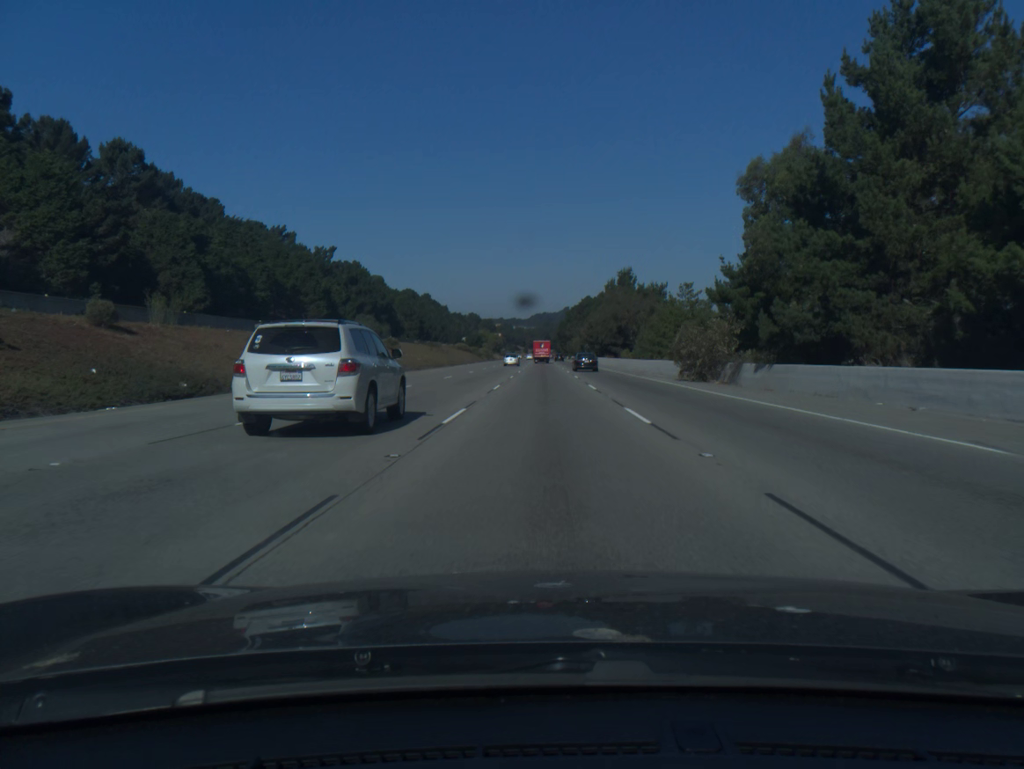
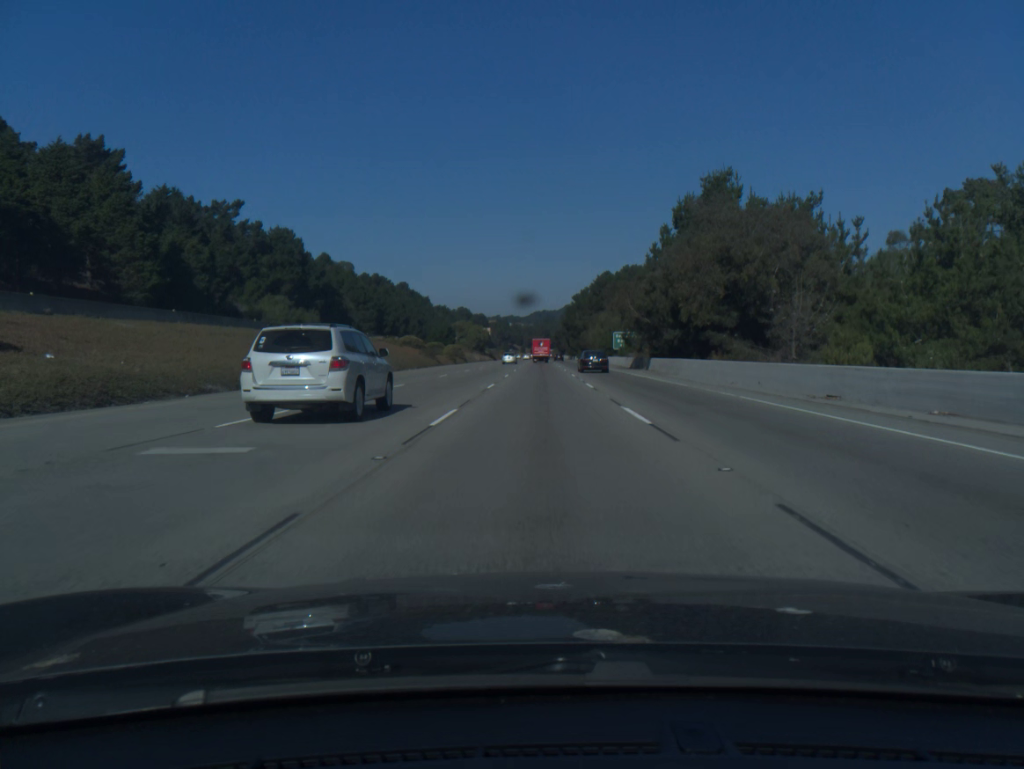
(+0.1, +73.7) m; 0°
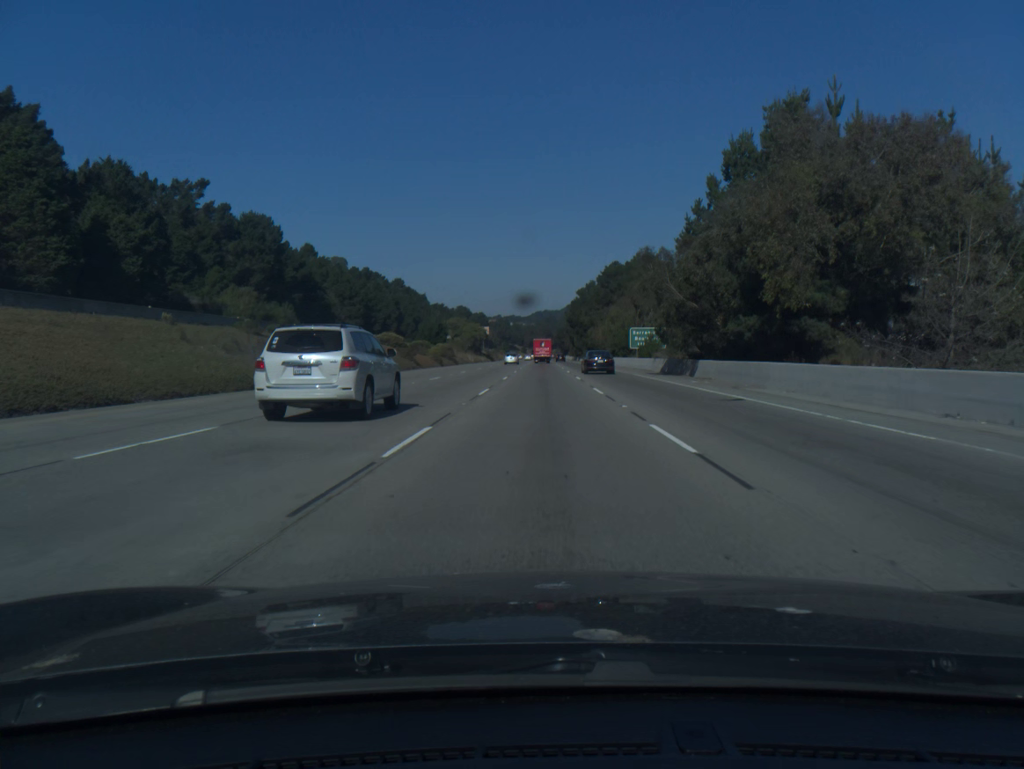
(0.0, +18.7) m; 0°
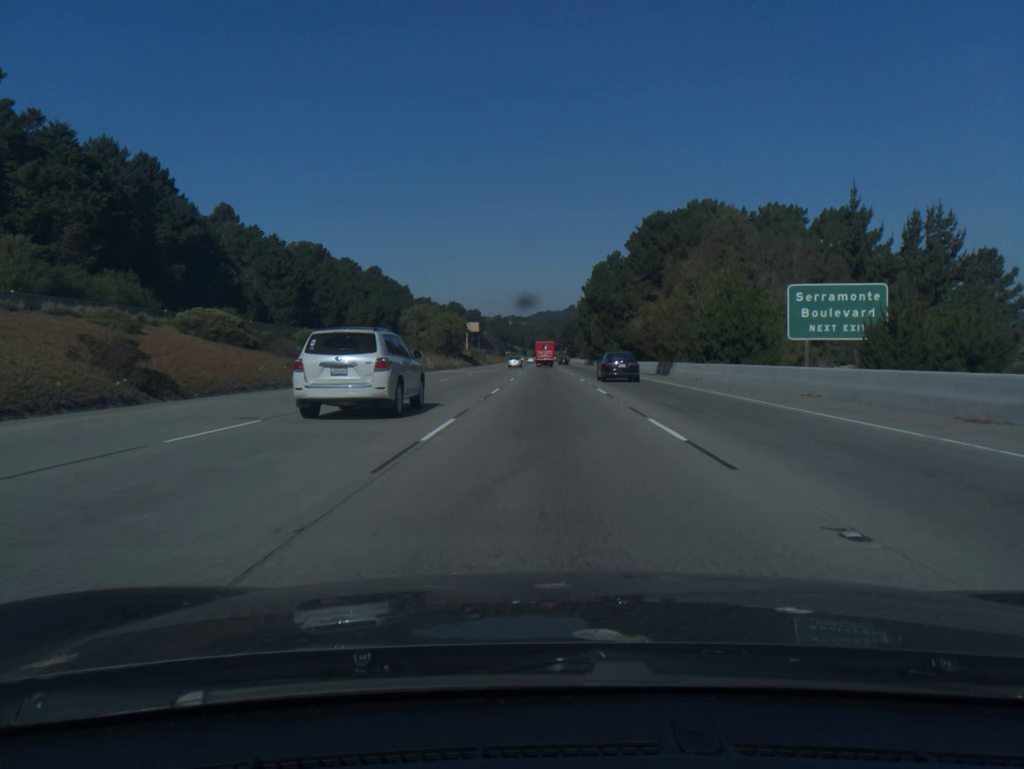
(-0.1, +56.5) m; 0°
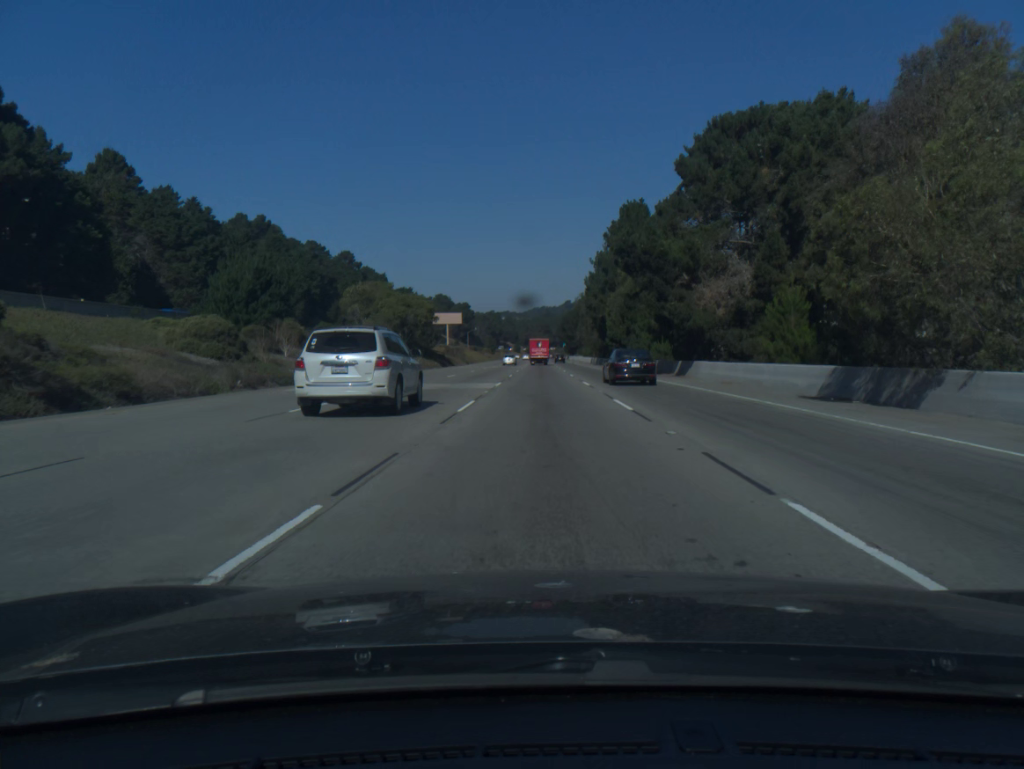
(+0.1, +37.9) m; 0°
